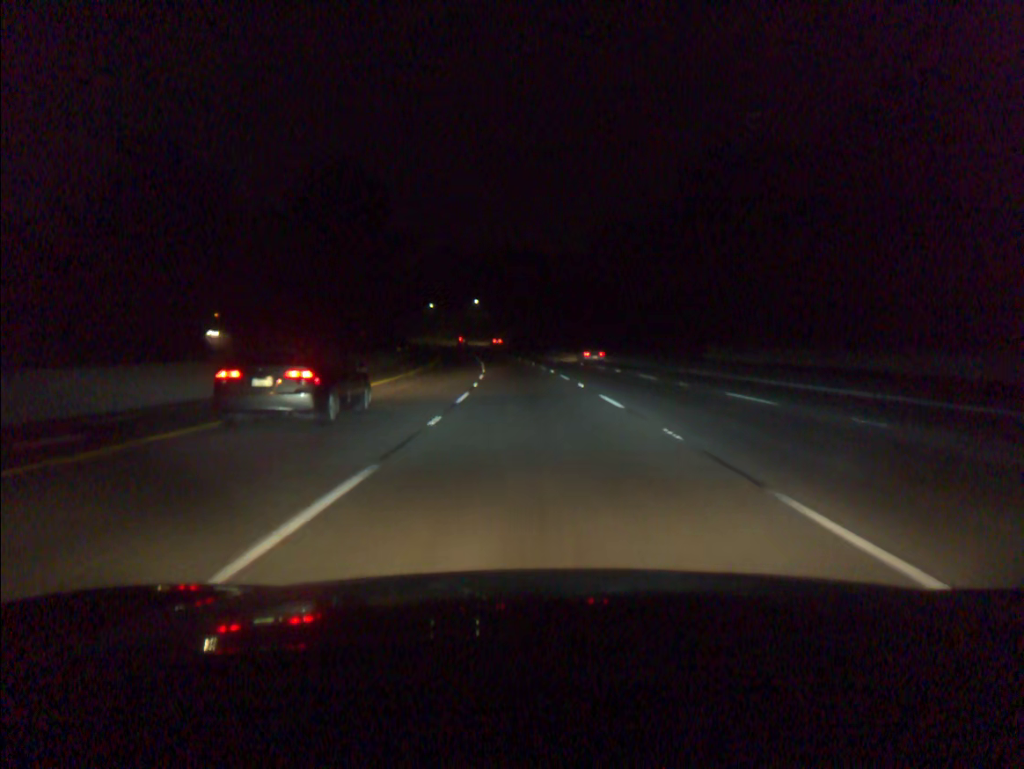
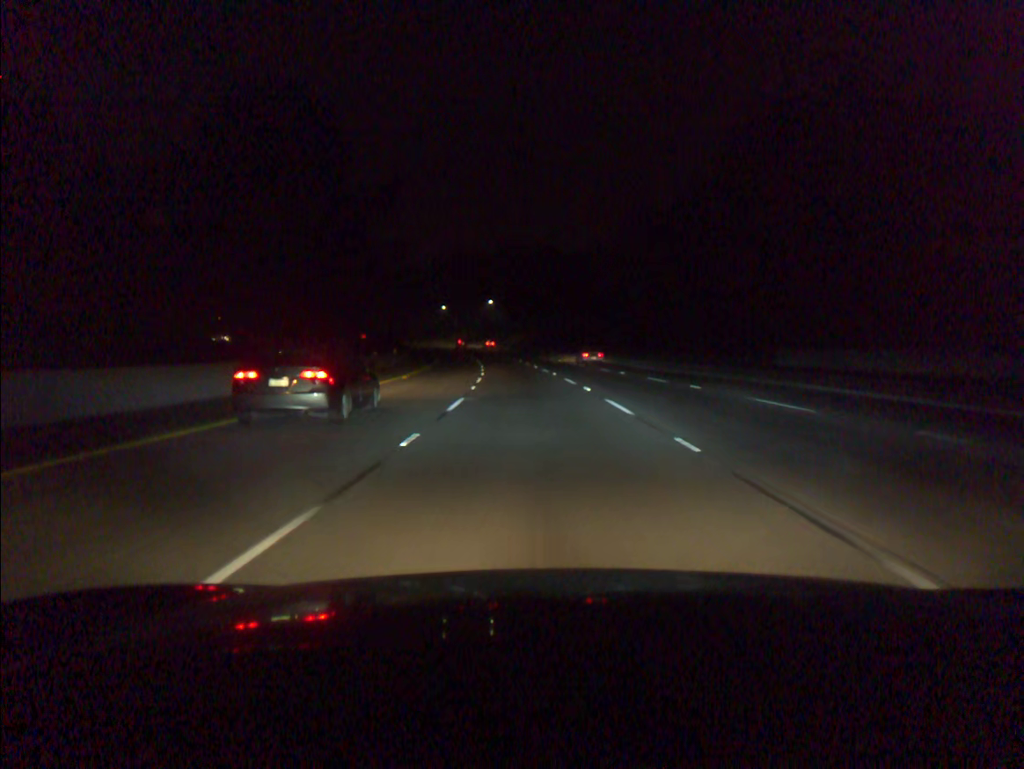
(-0.2, +16.7) m; -1°
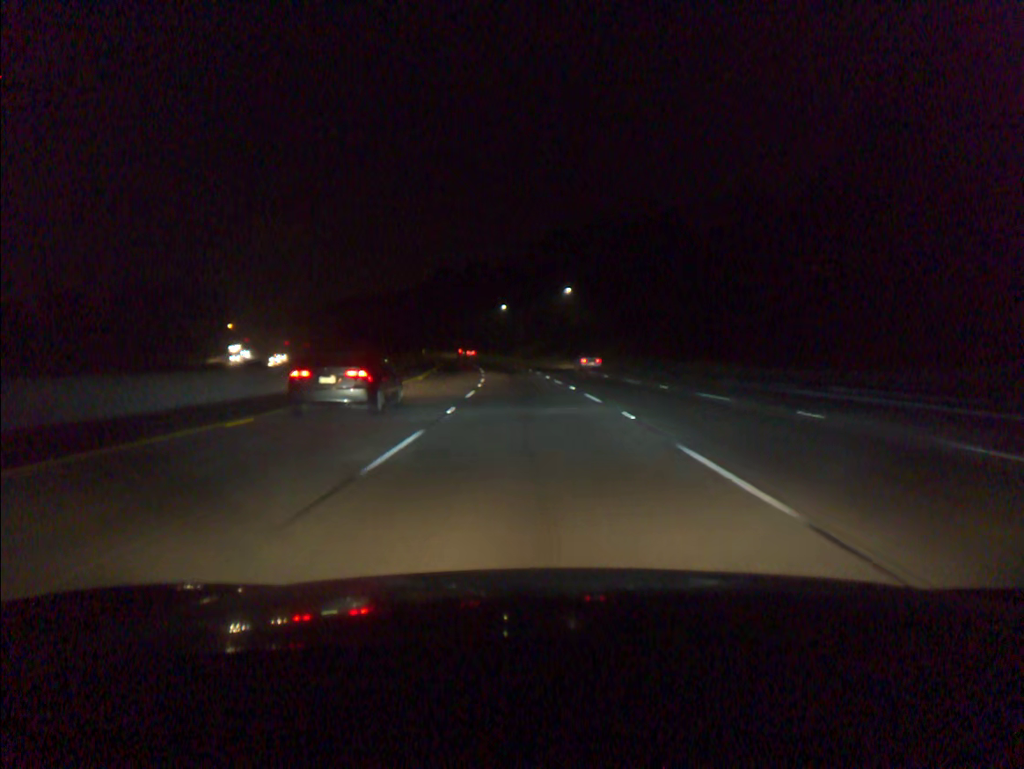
(-3.4, +66.5) m; -6°
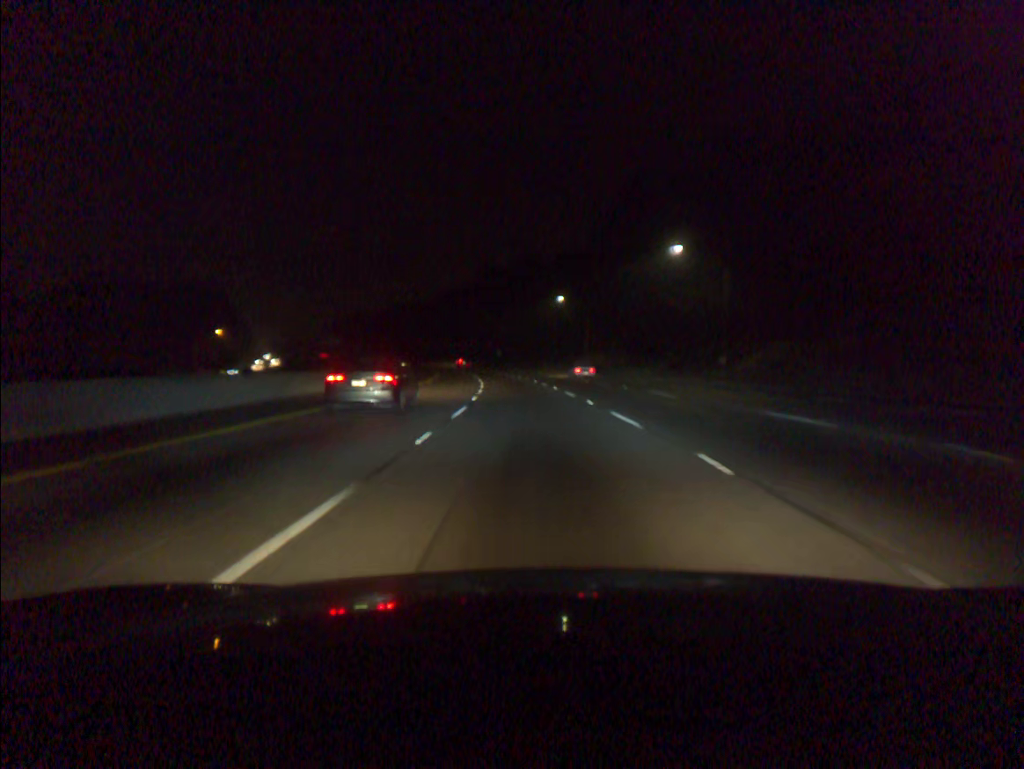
(-1.9, +49.7) m; -4°
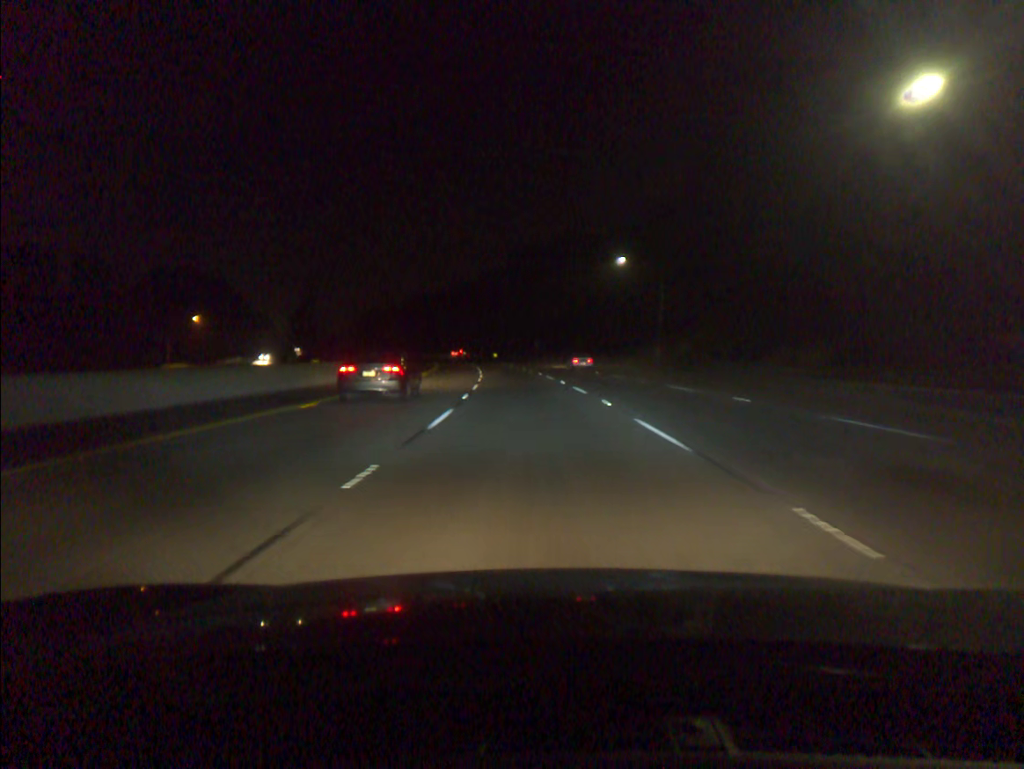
(-0.8, +33.2) m; -3°
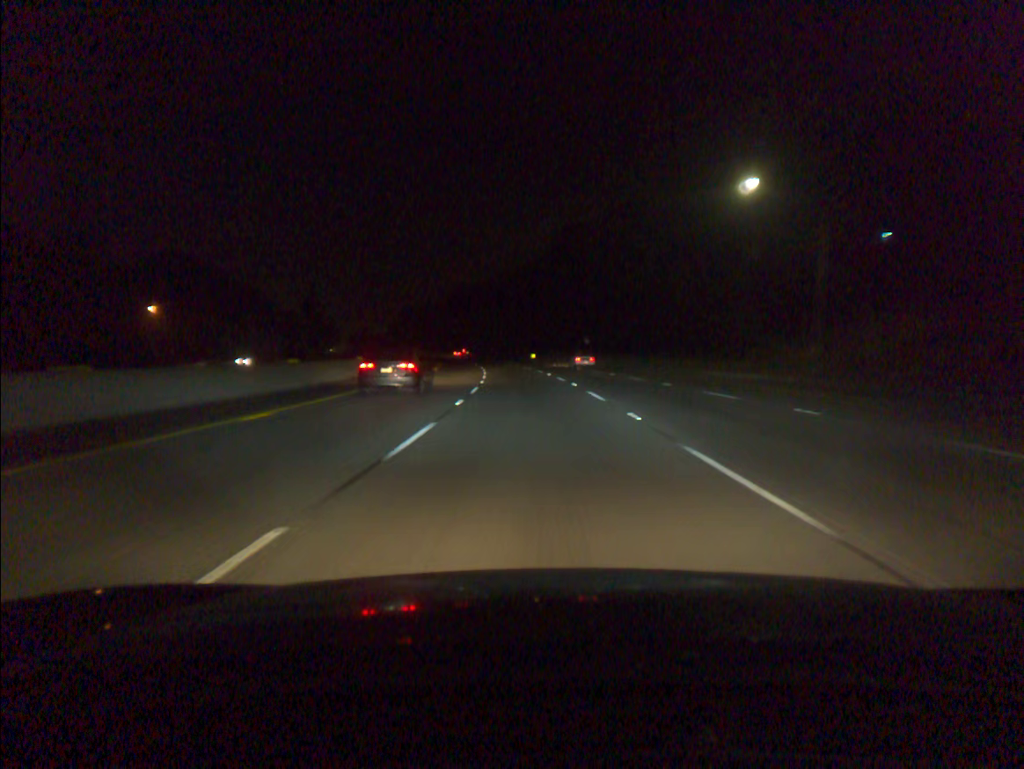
(-0.9, +33.3) m; -3°
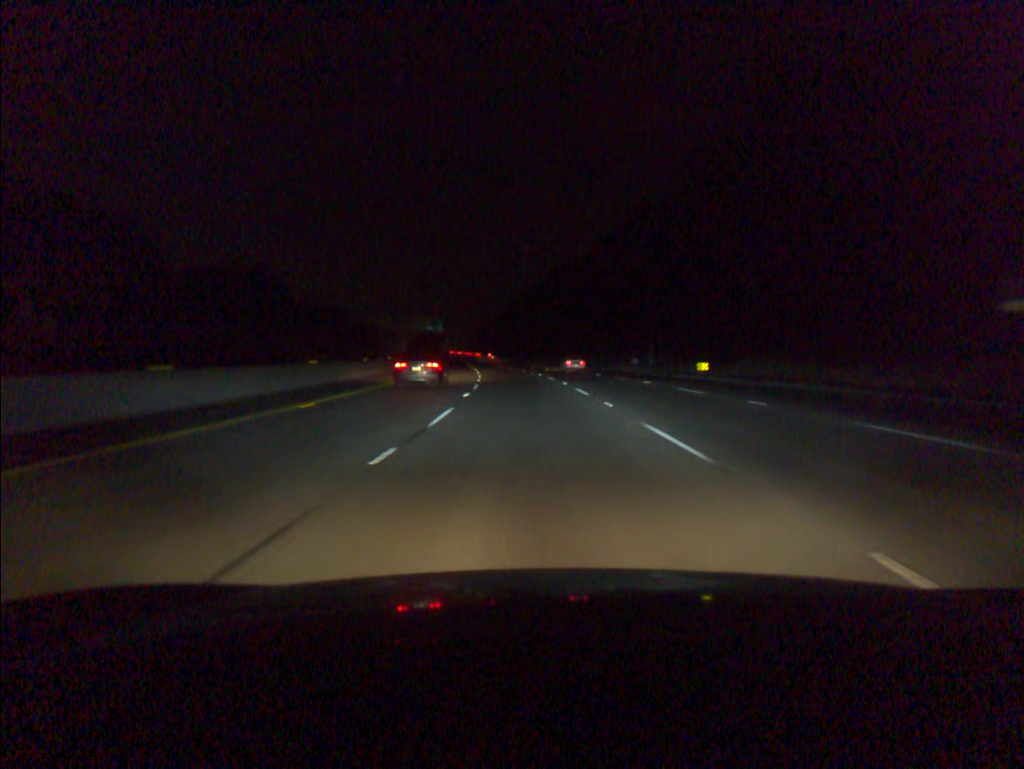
(-5.3, +83.5) m; -7°
